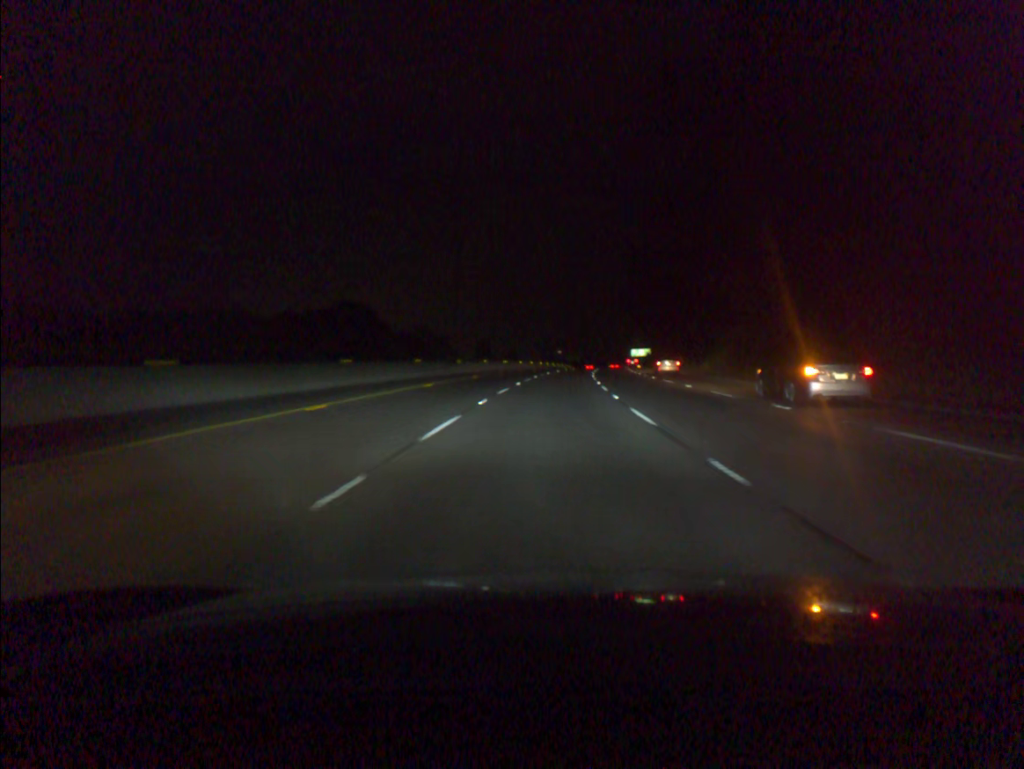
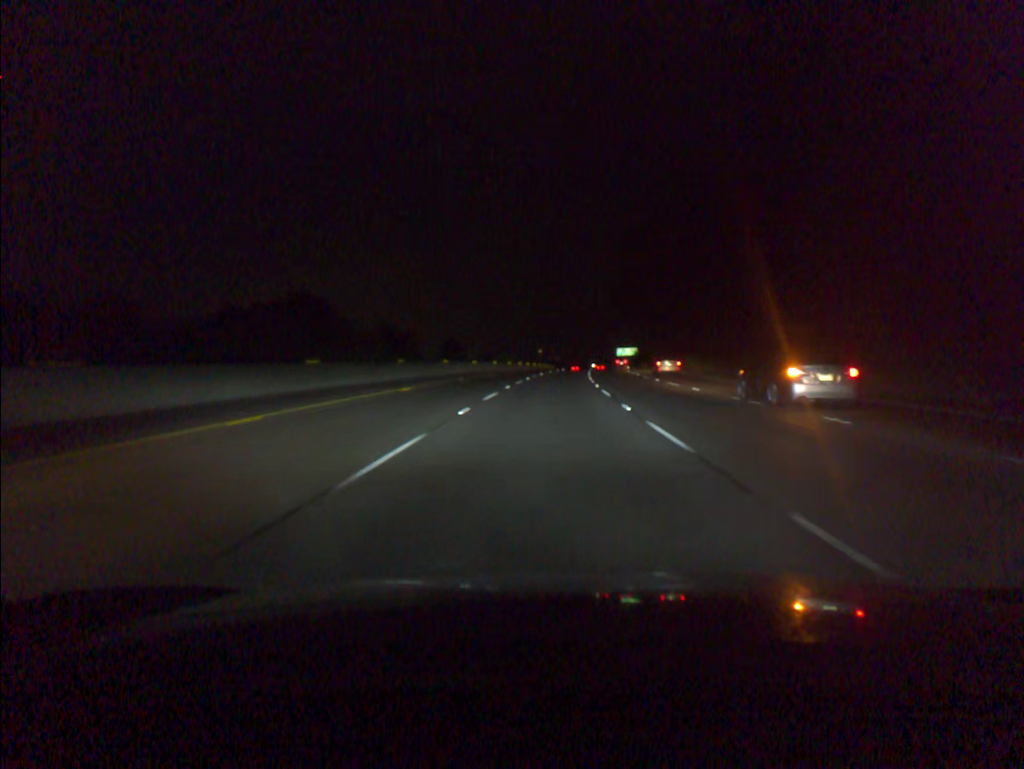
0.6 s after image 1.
(+0.2, +18.4) m; +1°
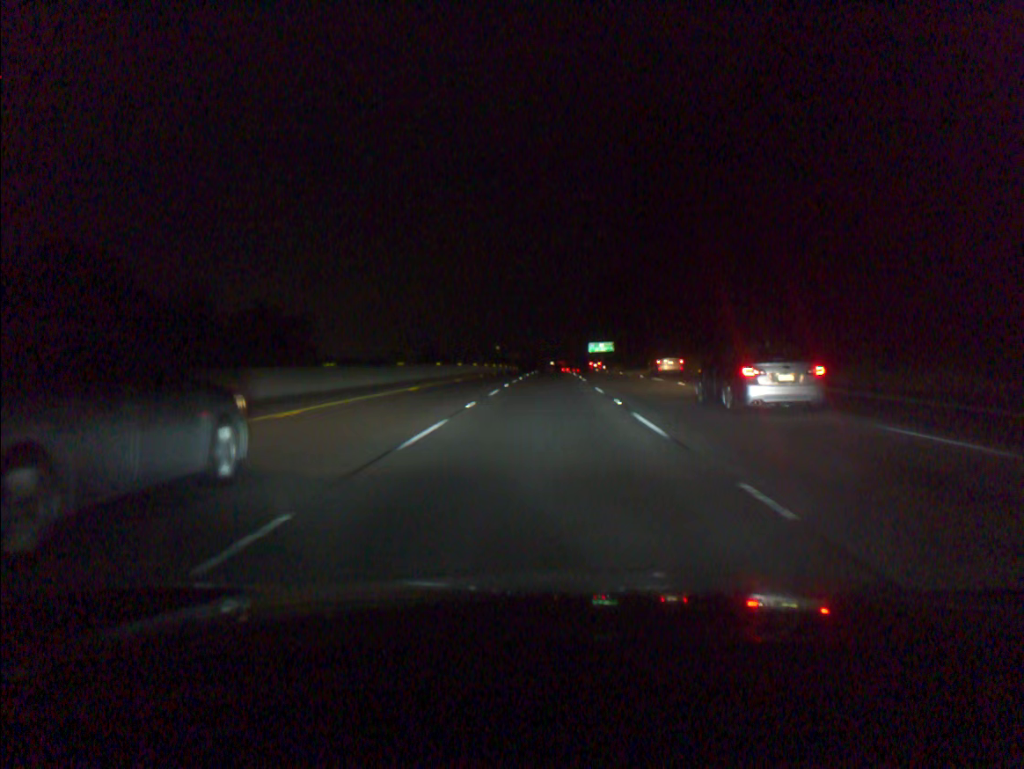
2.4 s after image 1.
(+1.6, +55.4) m; +3°
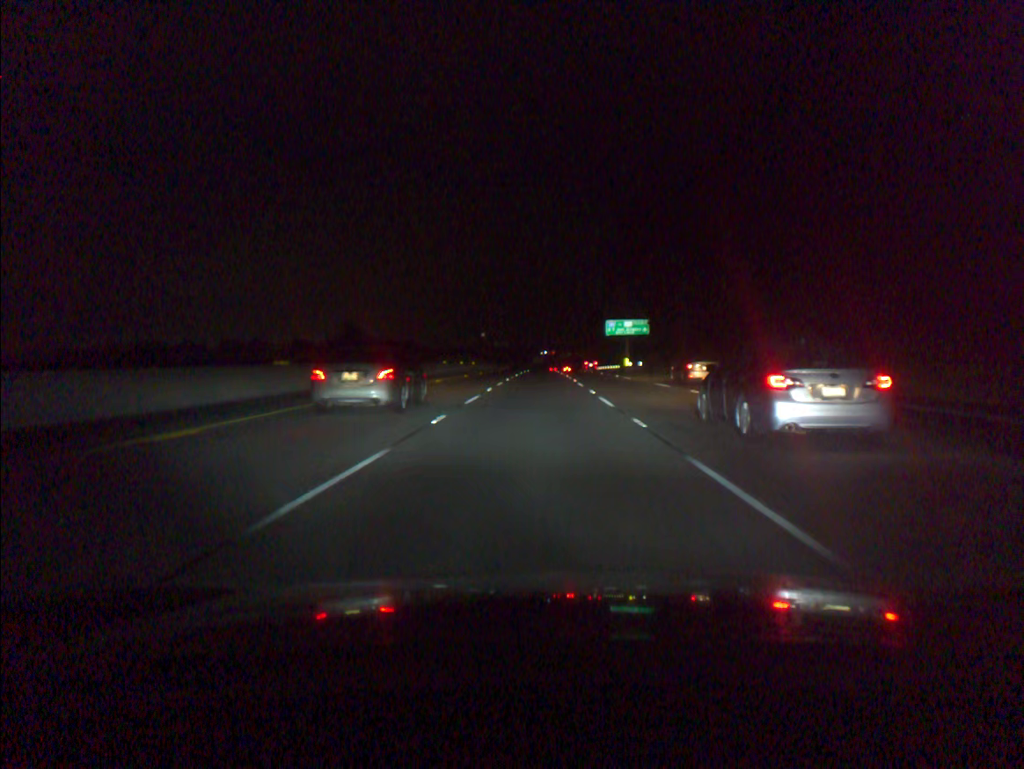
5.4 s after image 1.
(+1.3, +92.3) m; +1°
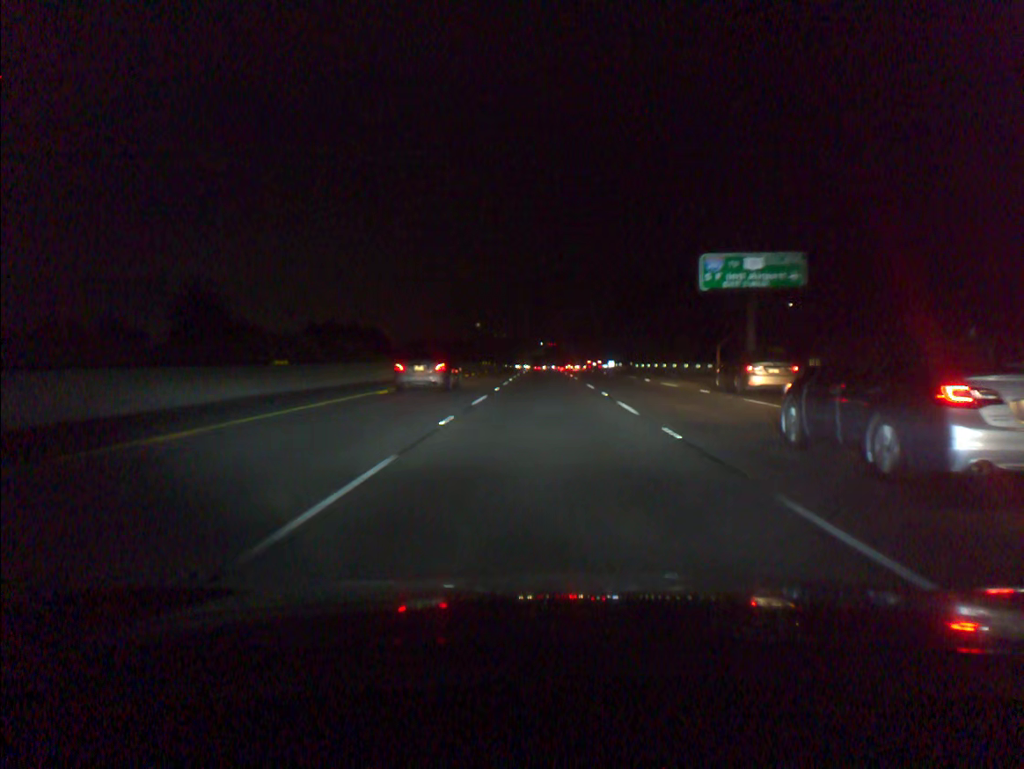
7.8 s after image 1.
(-0.1, +73.8) m; 0°
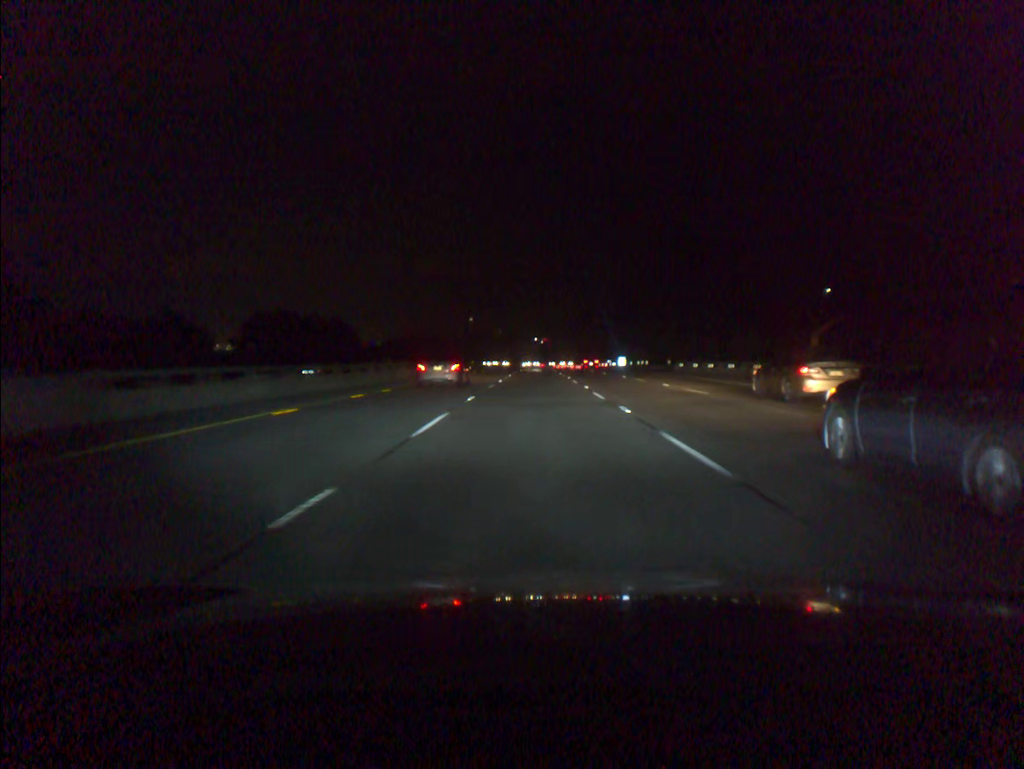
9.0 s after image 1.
(+0.2, +36.9) m; 0°
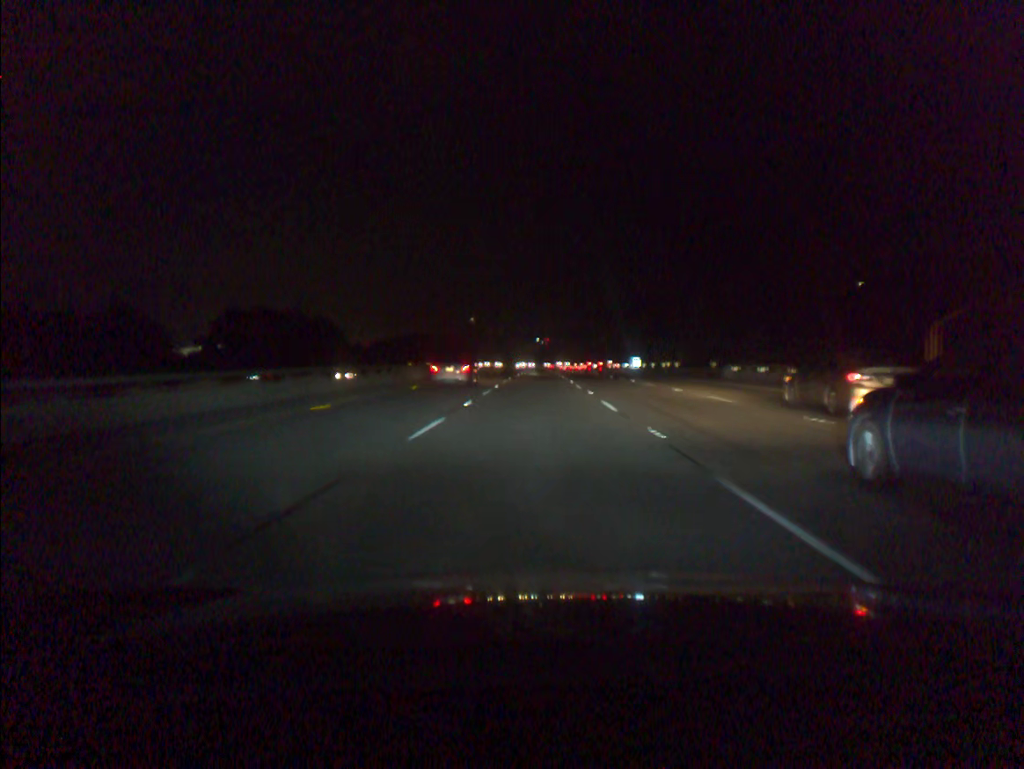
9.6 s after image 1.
(0.0, +18.4) m; 0°
